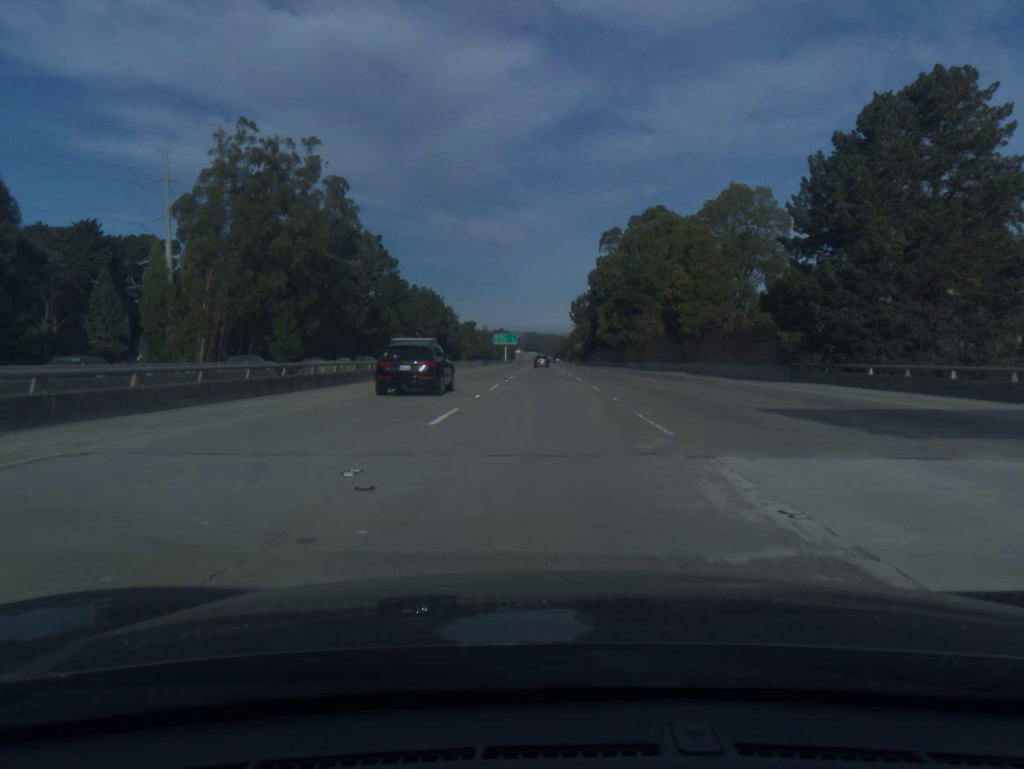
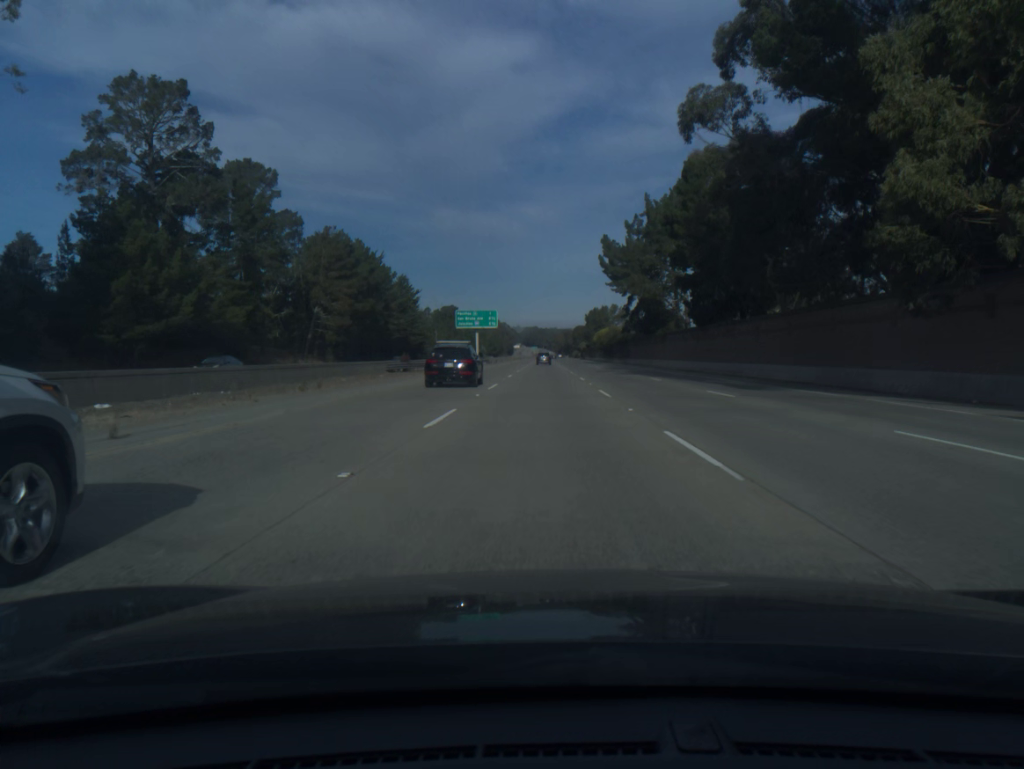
(+0.2, +102.7) m; 0°
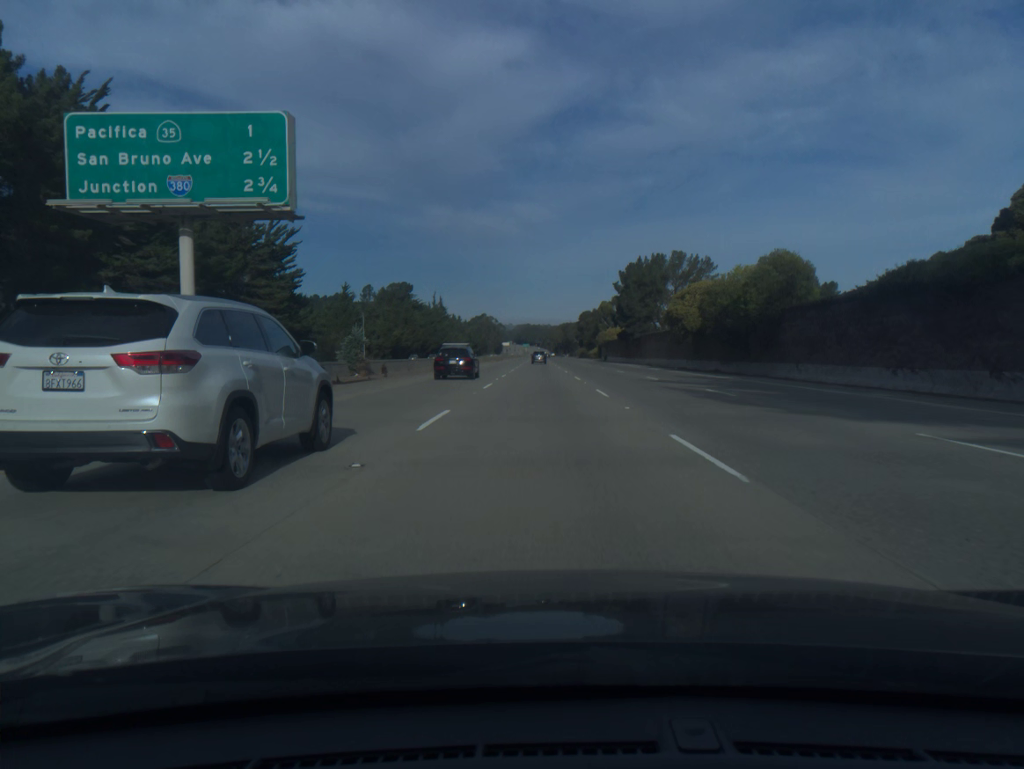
(+0.3, +102.9) m; +1°
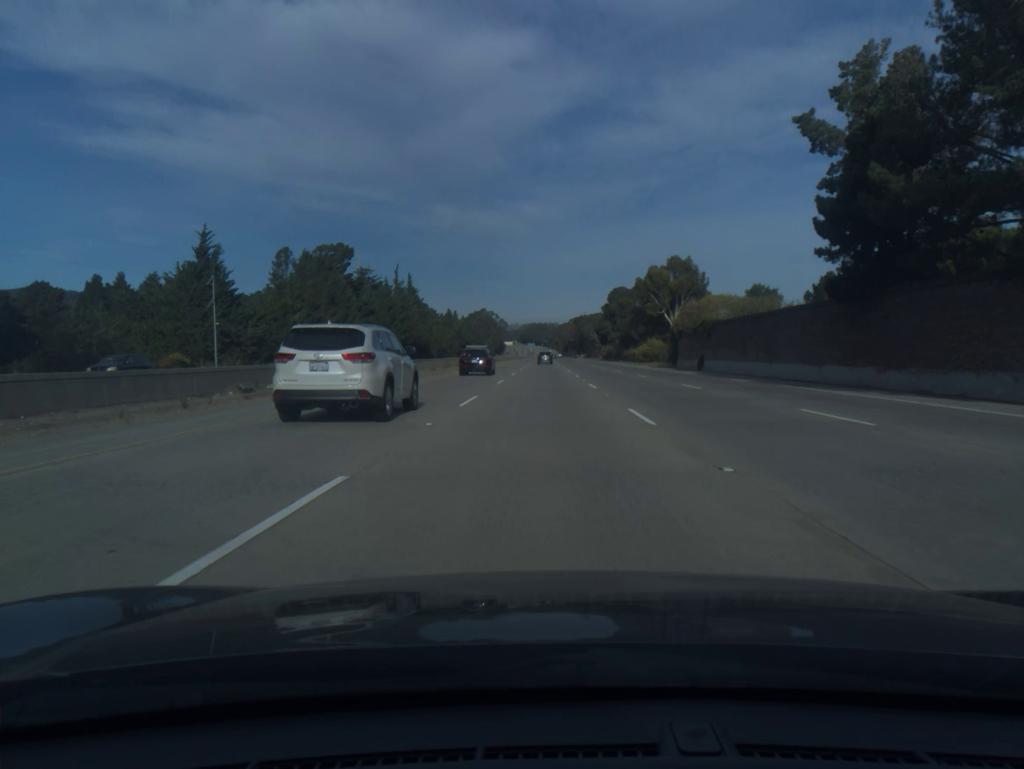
(-0.3, +82.1) m; 0°
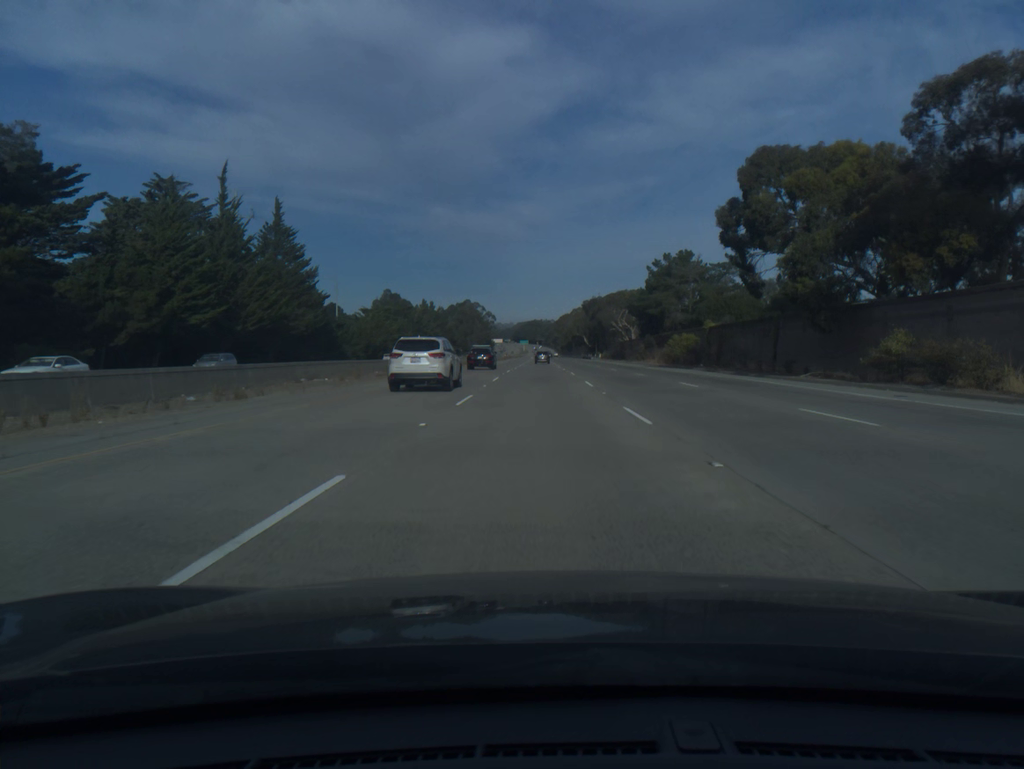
(+0.3, +102.3) m; 0°
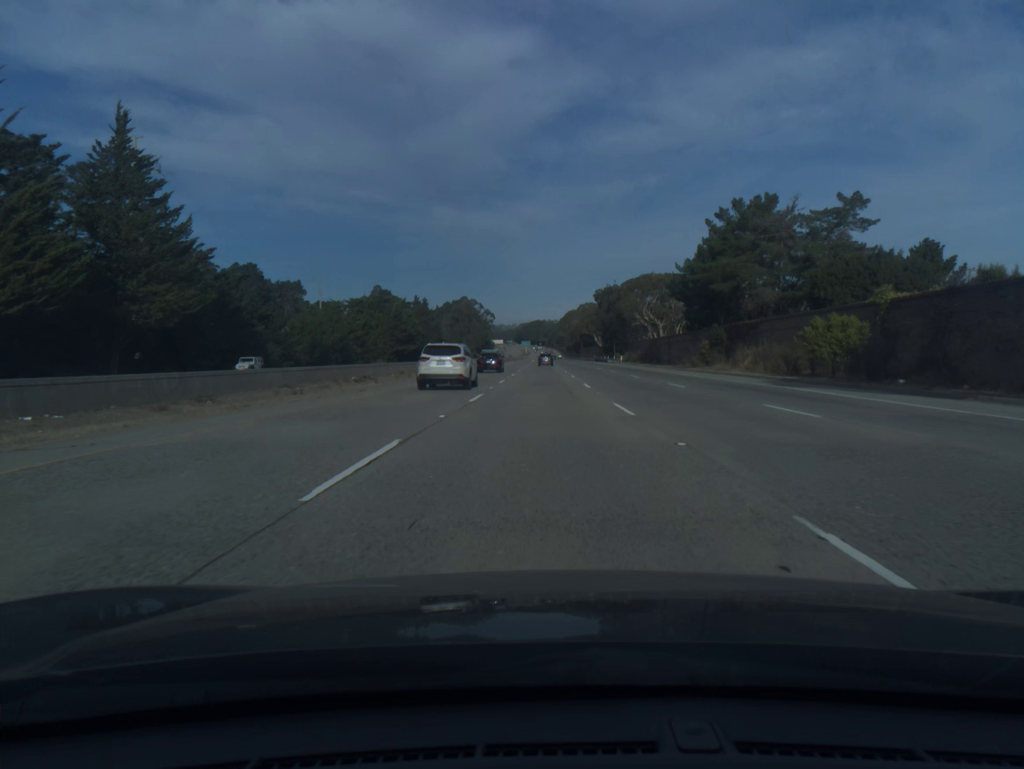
(-0.1, +40.9) m; 0°
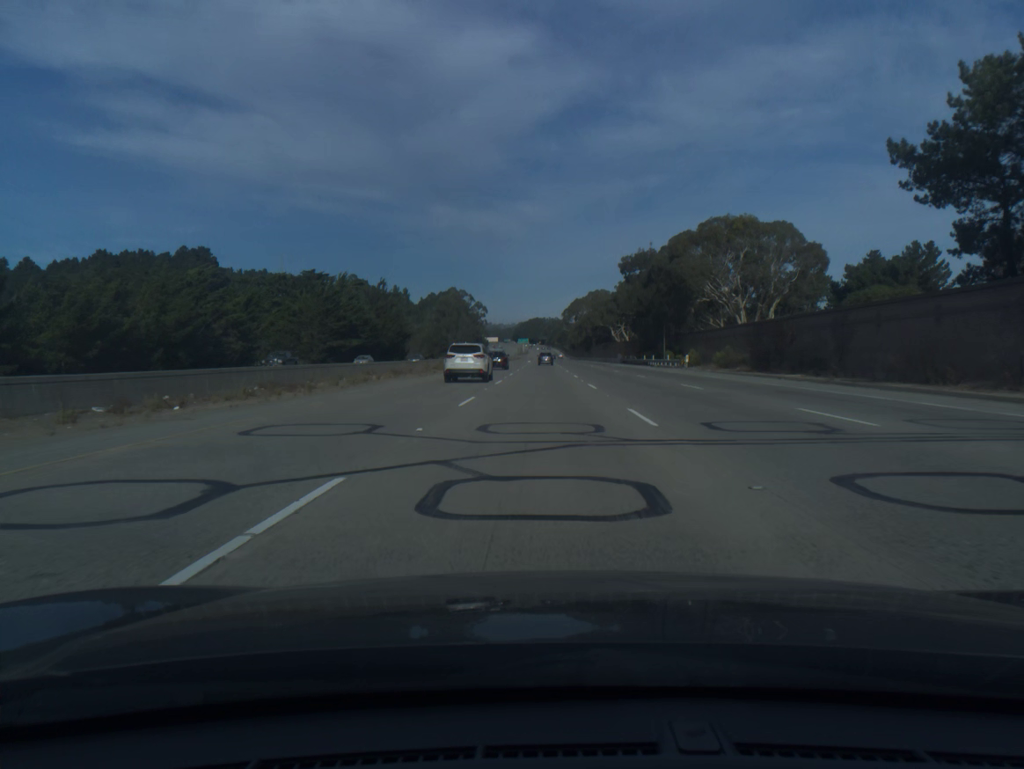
(0.0, +61.4) m; 0°
